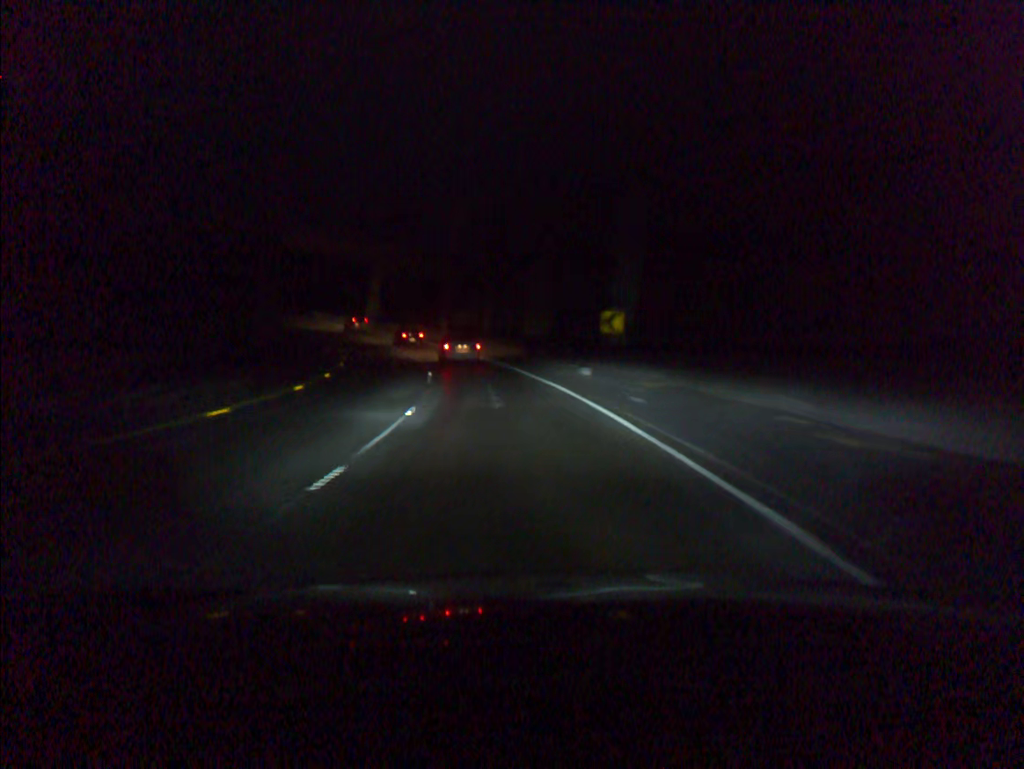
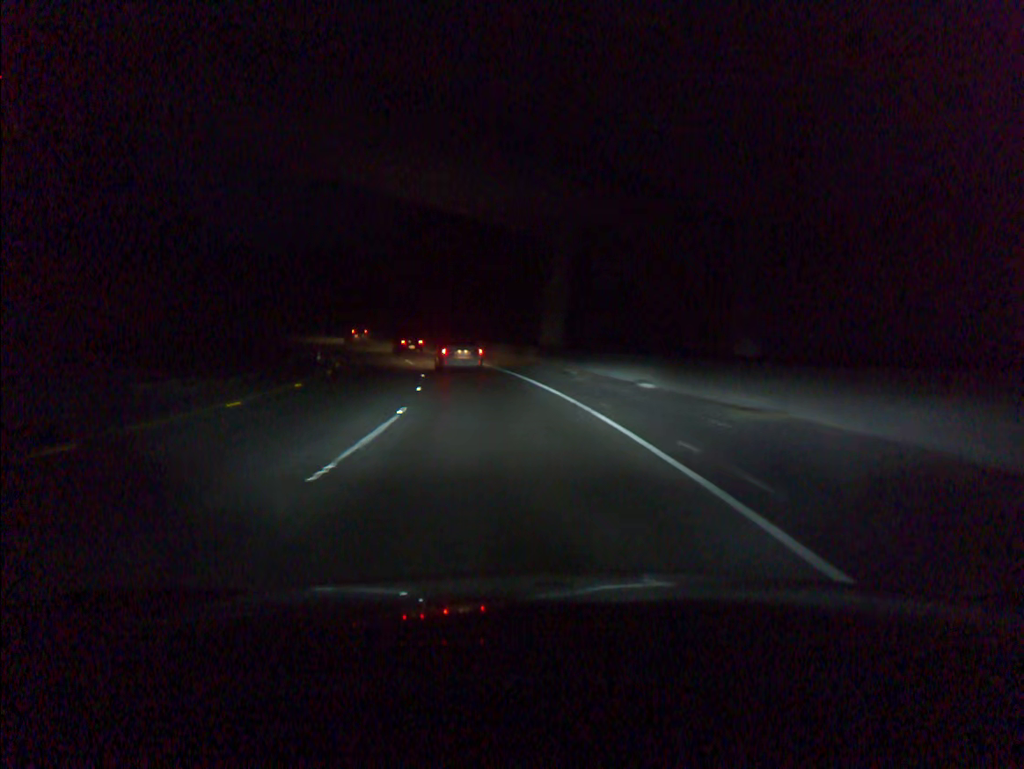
(-8.1, +60.0) m; -16°
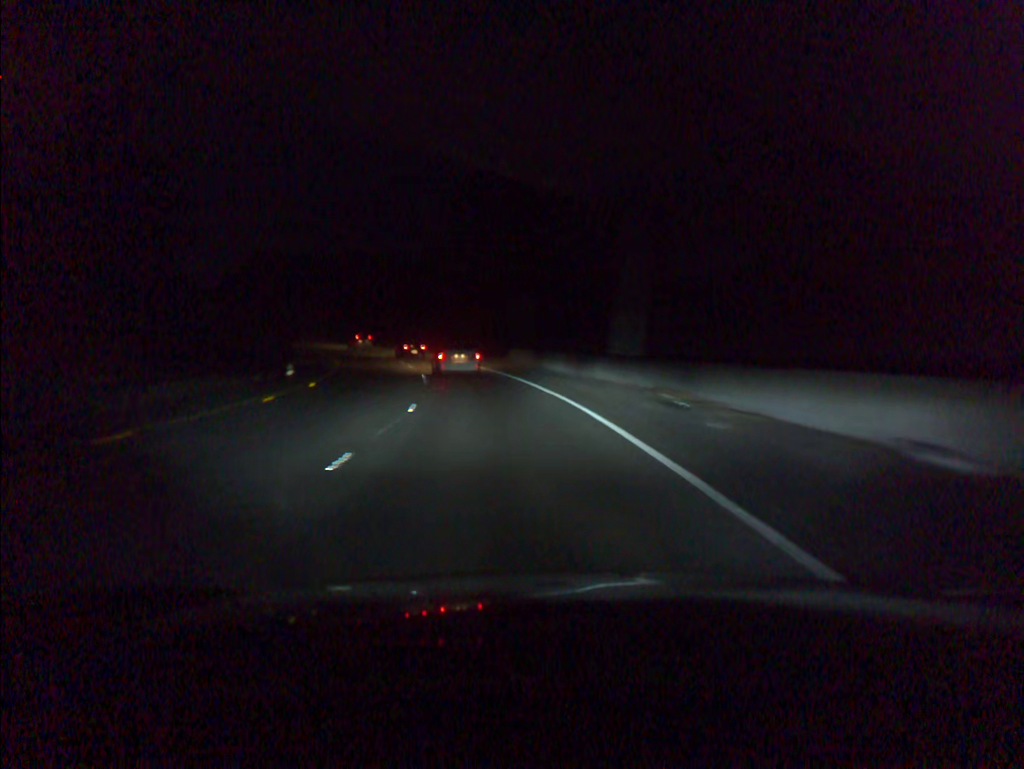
(-0.5, +13.8) m; -4°
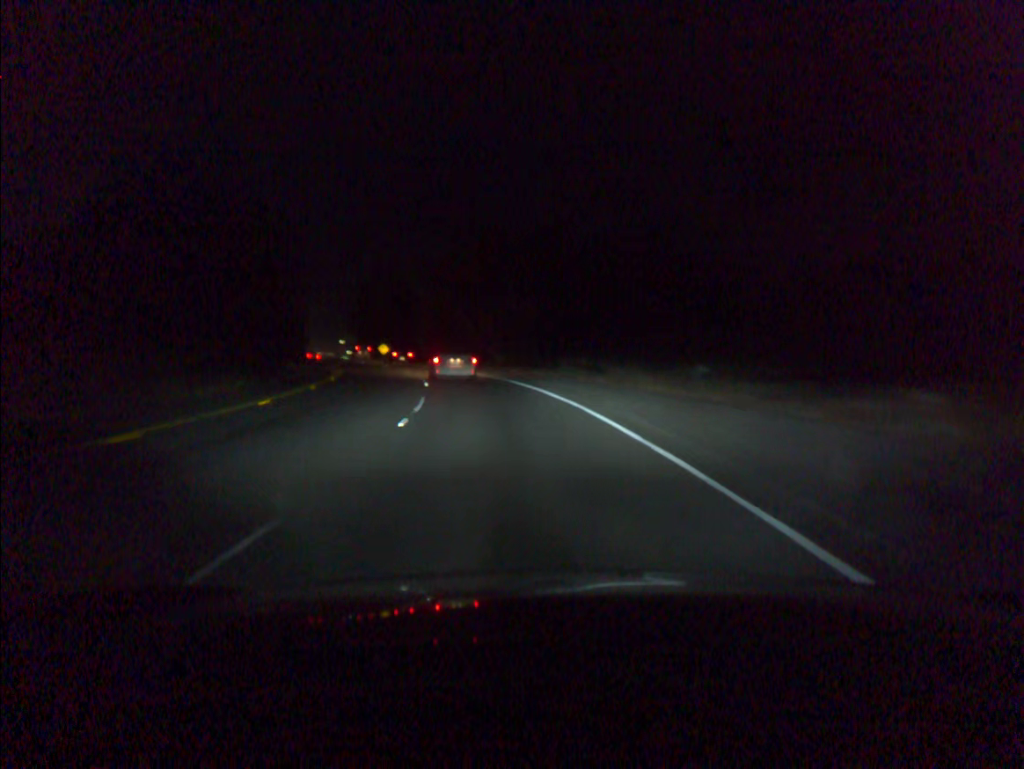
(-10.9, +62.4) m; -21°
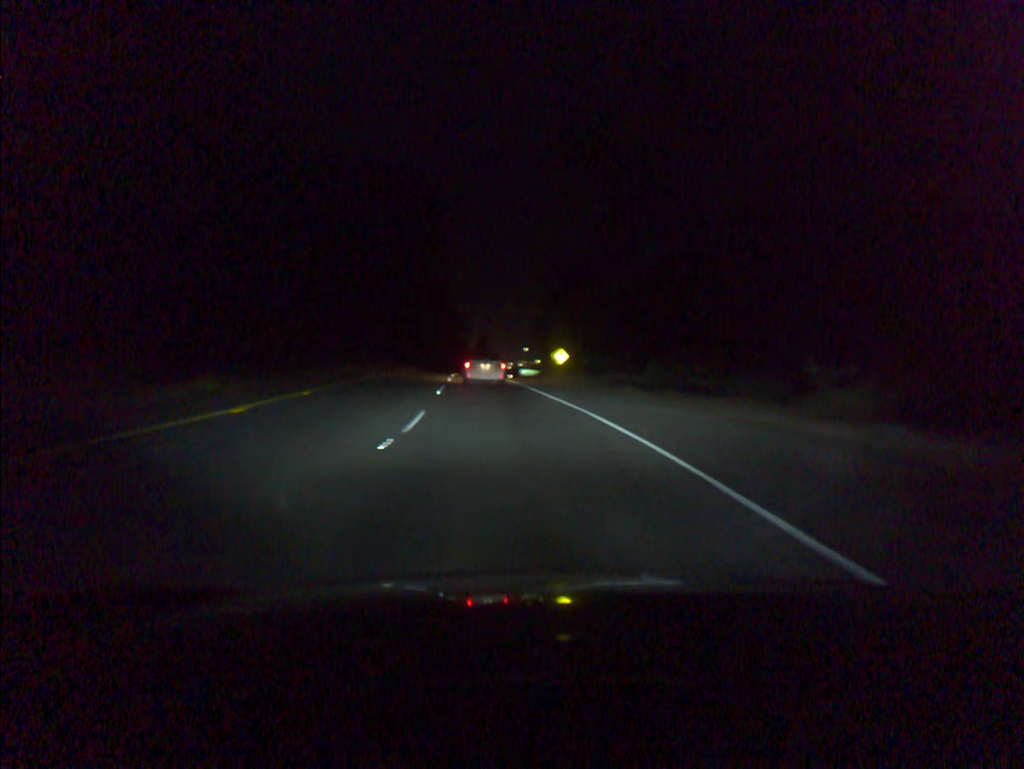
(-7.0, +47.0) m; -17°
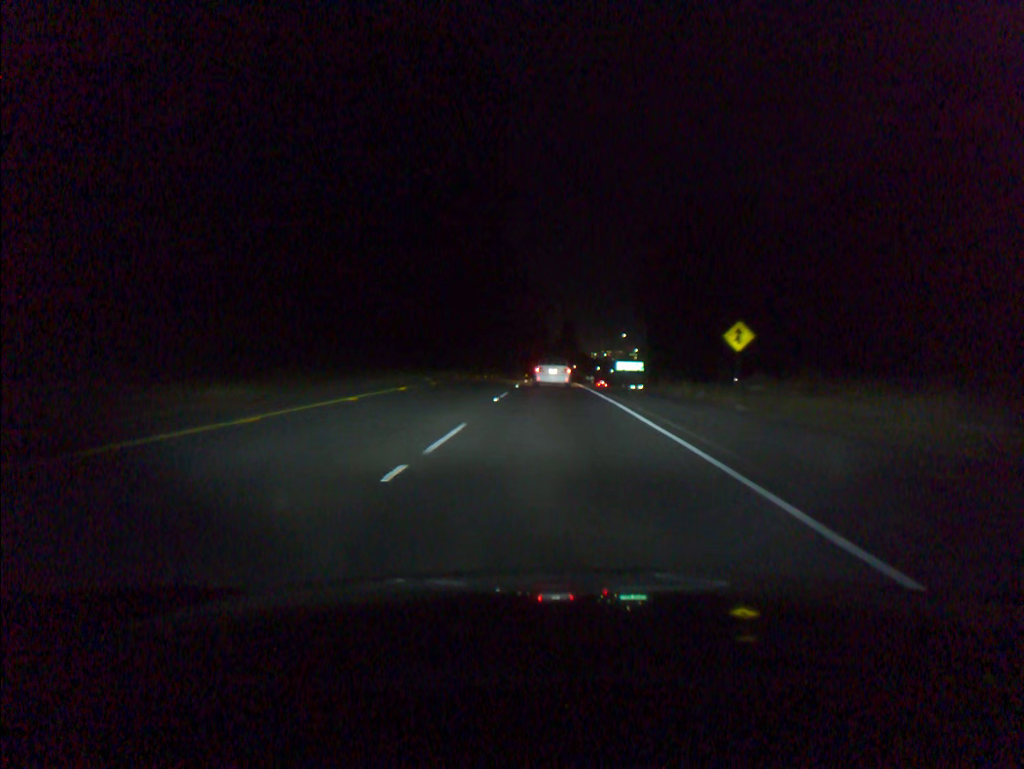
(-3.9, +46.9) m; -6°
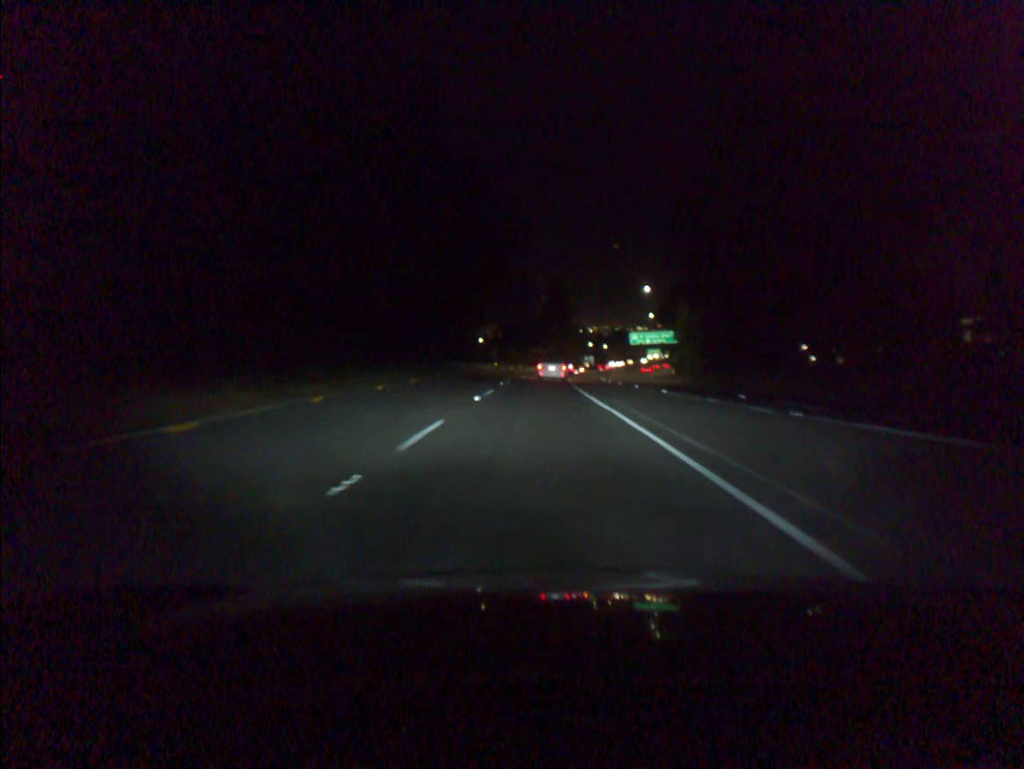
(+0.9, +60.5) m; +1°
